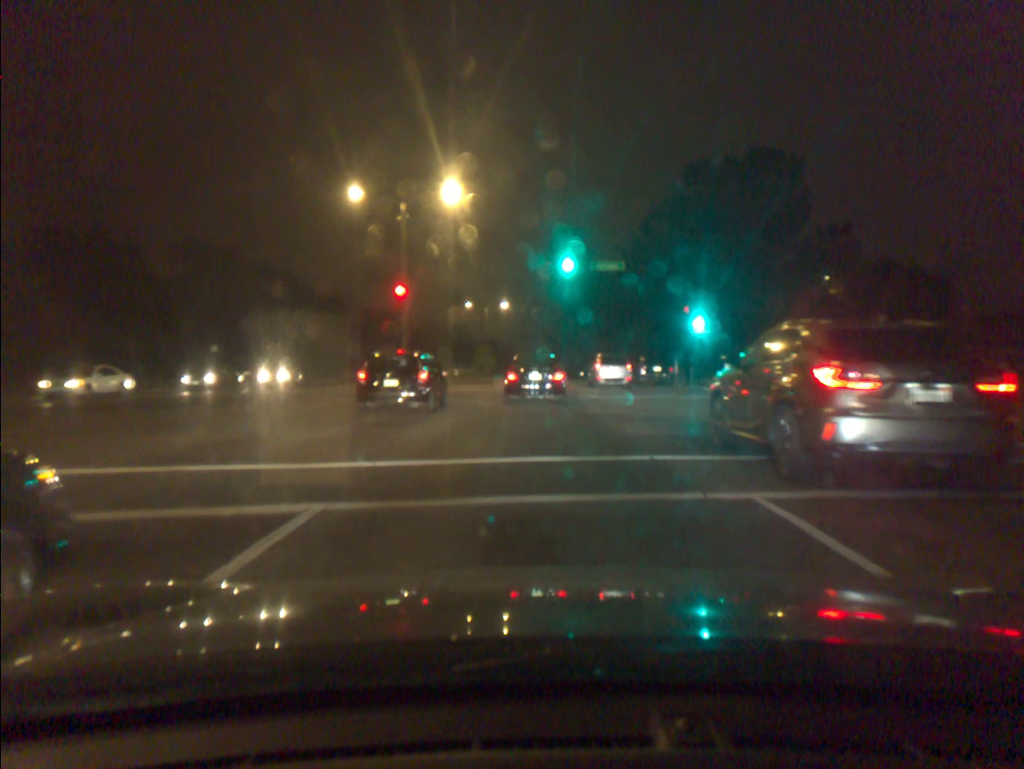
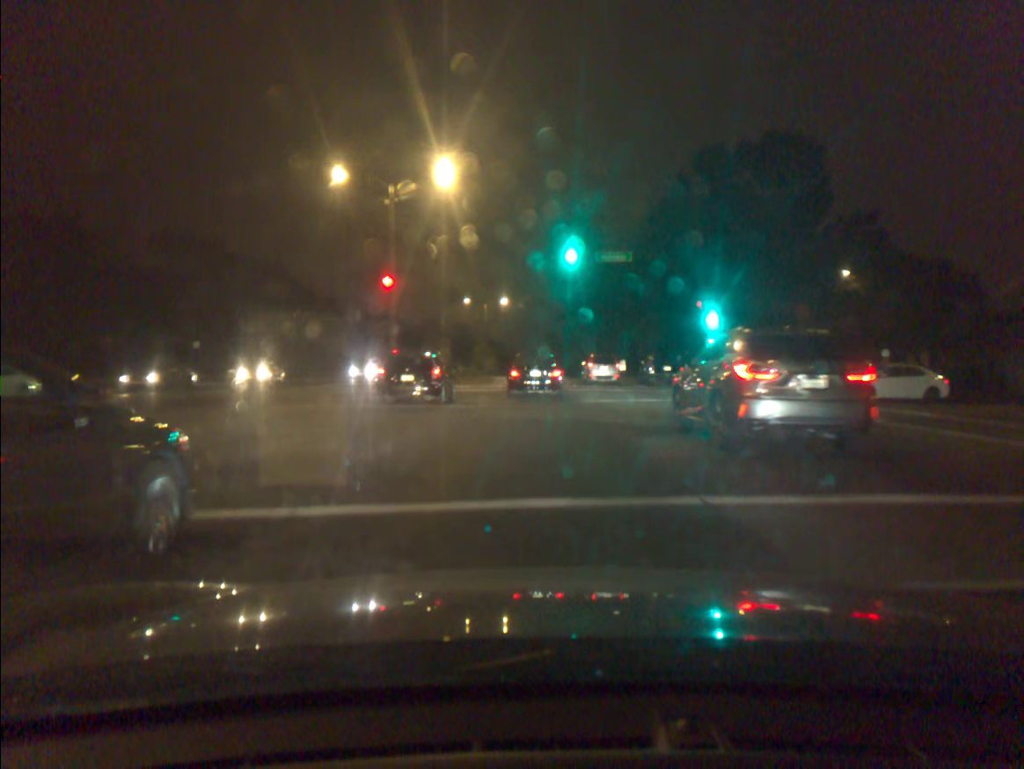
(0.0, +2.9) m; -1°
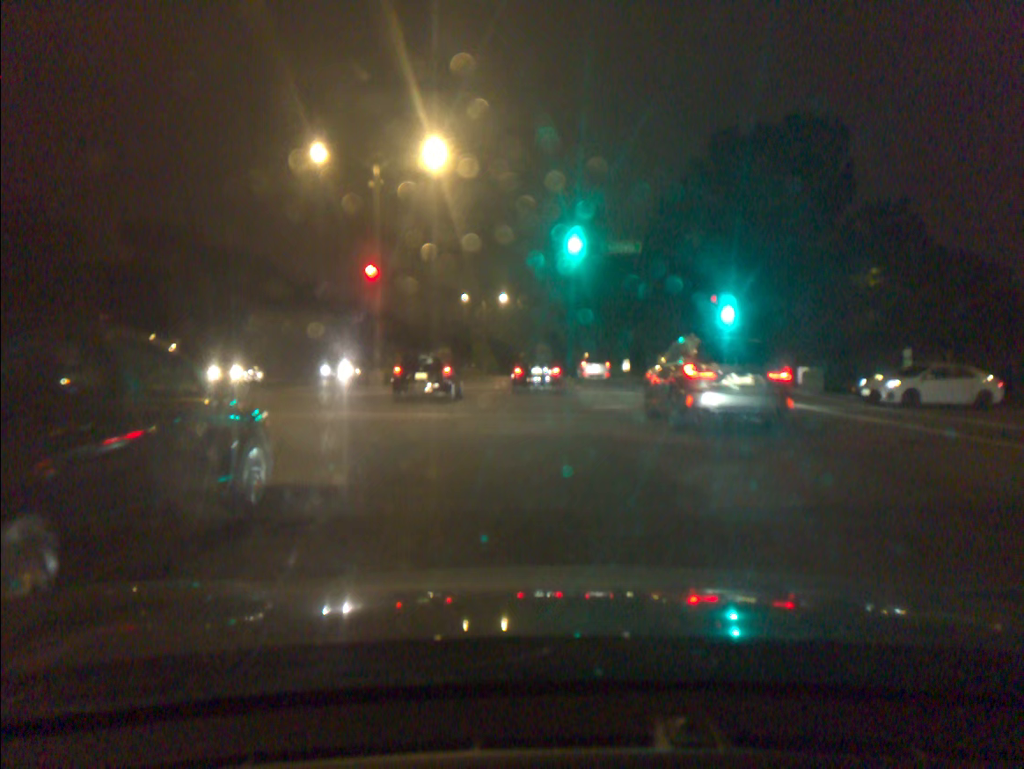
(0.0, +3.3) m; 0°
